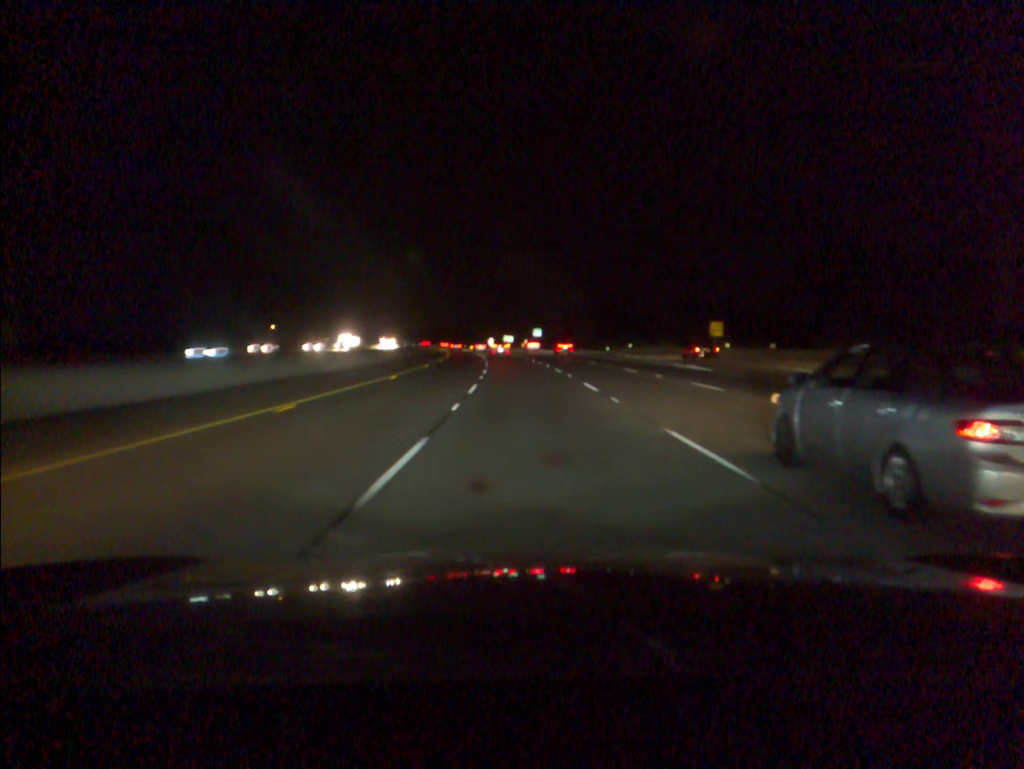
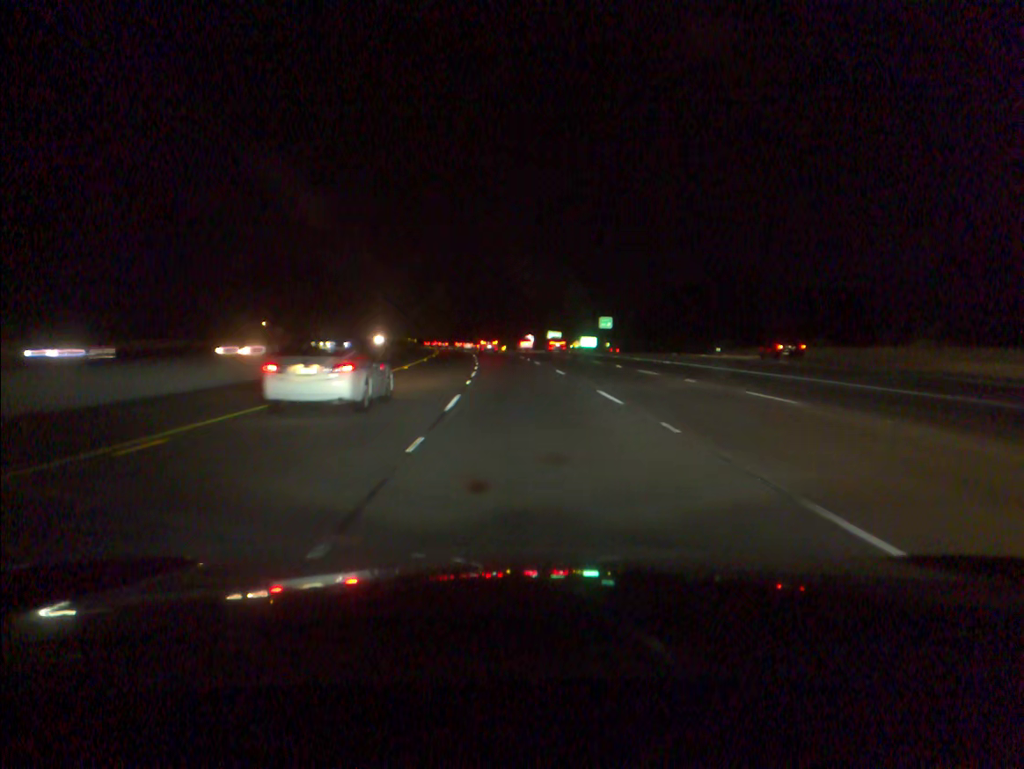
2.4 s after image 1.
(-1.7, +64.5) m; -3°
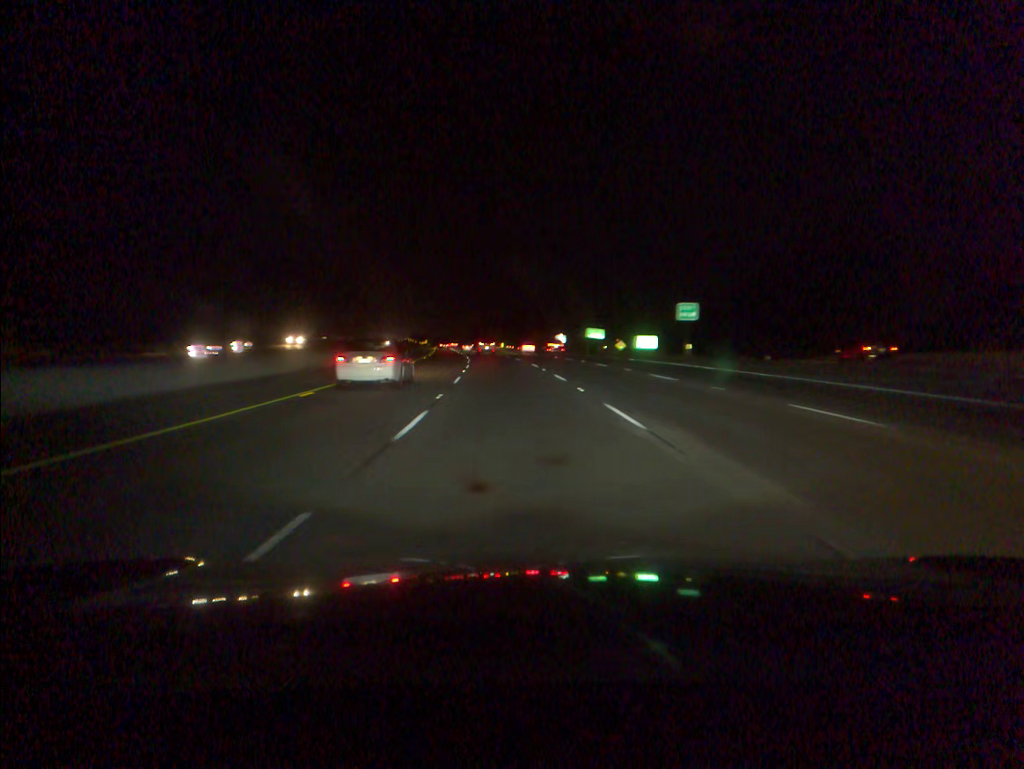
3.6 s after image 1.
(-0.4, +33.4) m; -2°
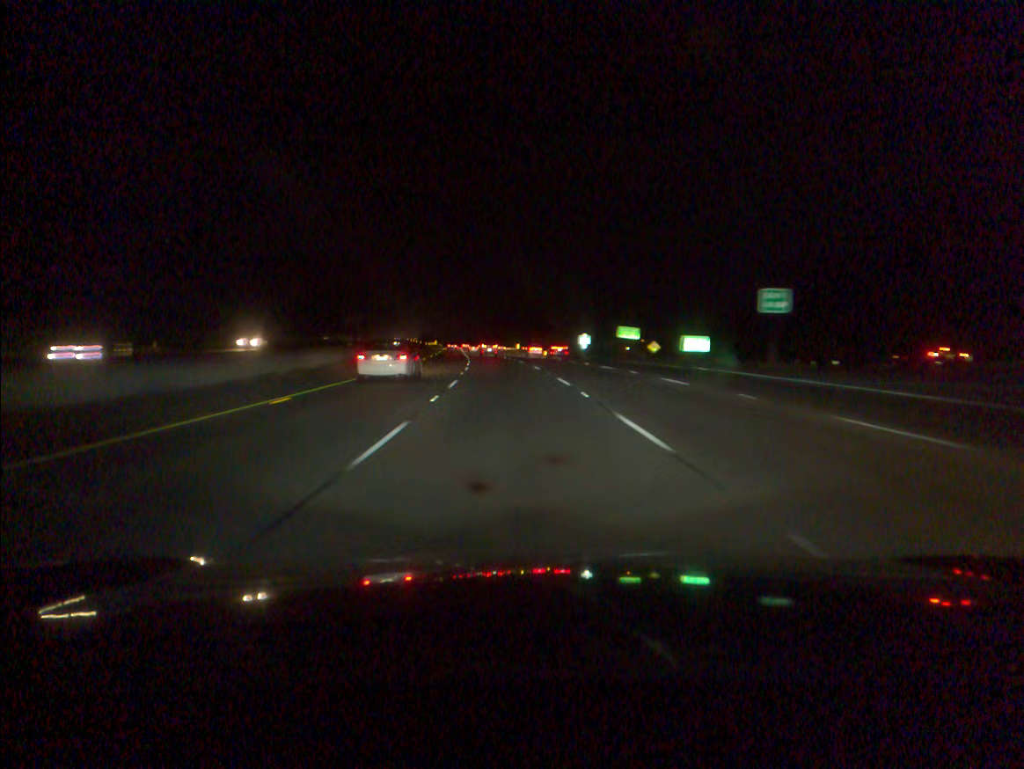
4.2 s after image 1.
(-0.2, +16.8) m; -1°
